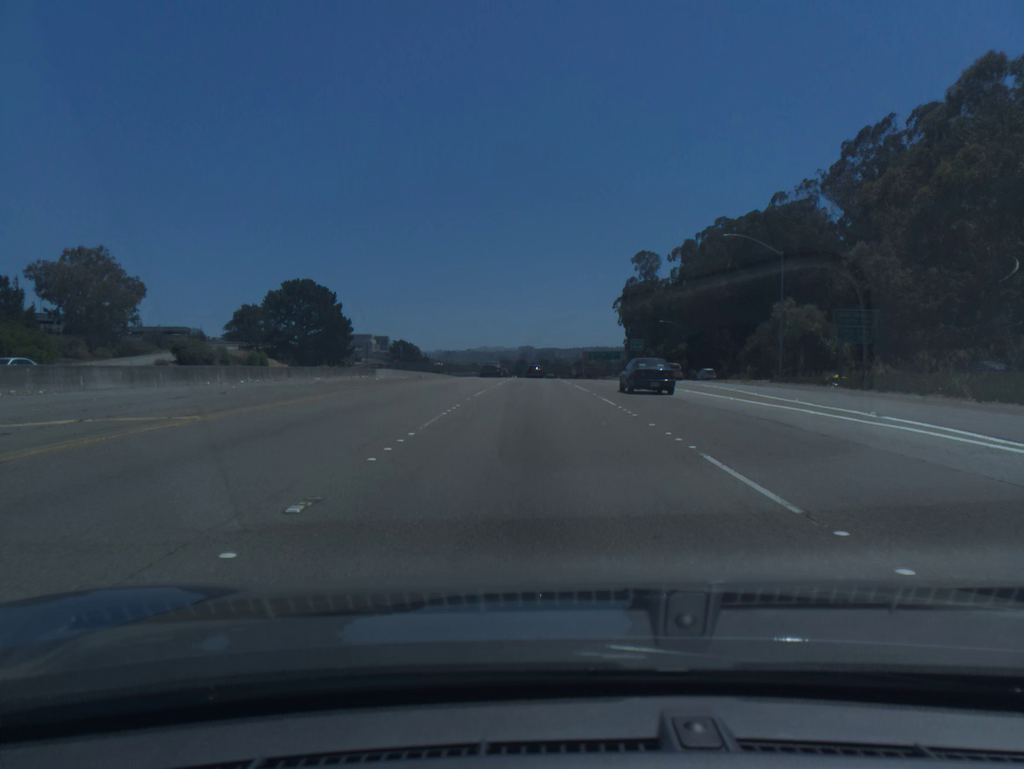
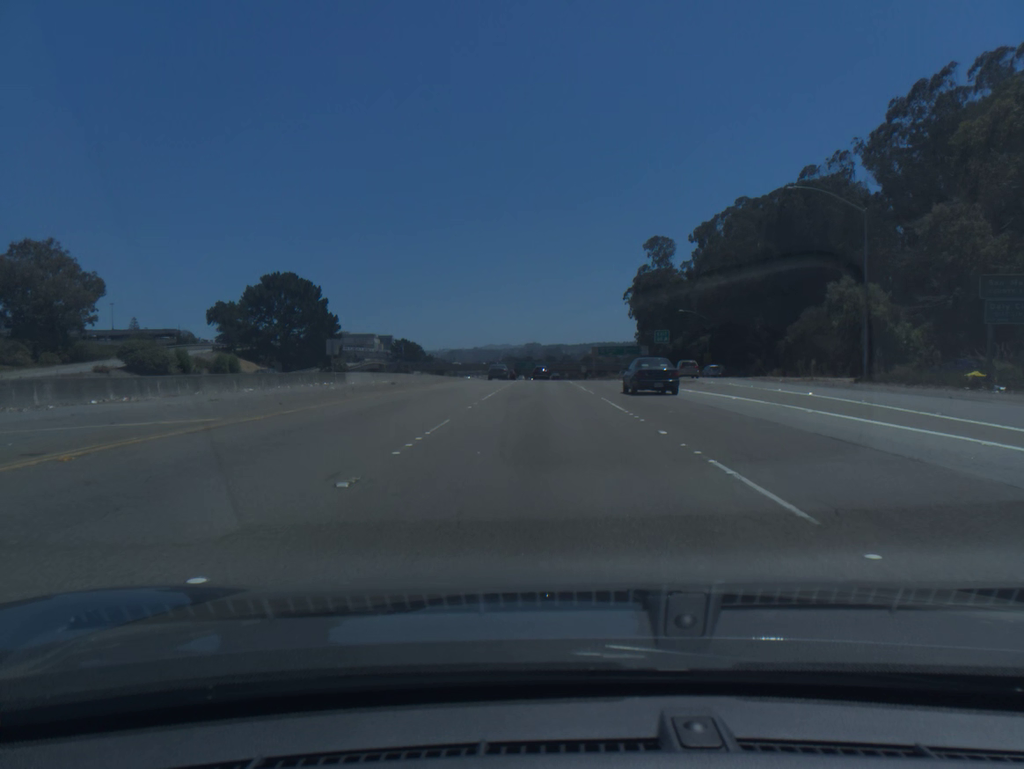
(0.0, +14.0) m; 0°
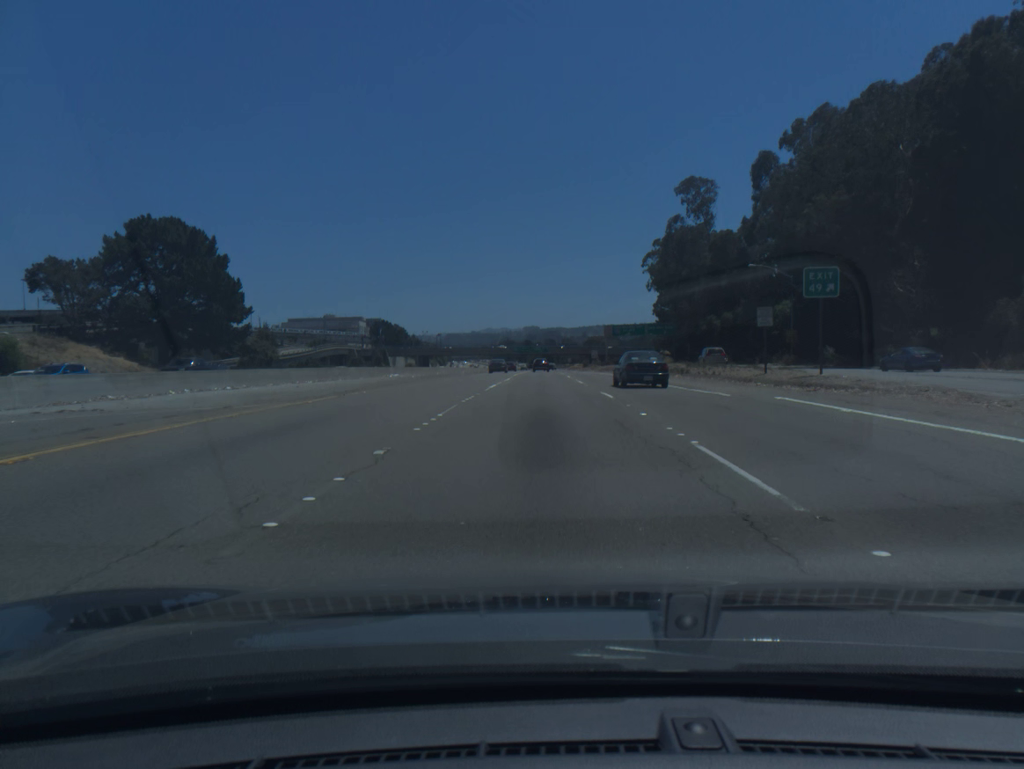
(-0.1, +42.3) m; 0°
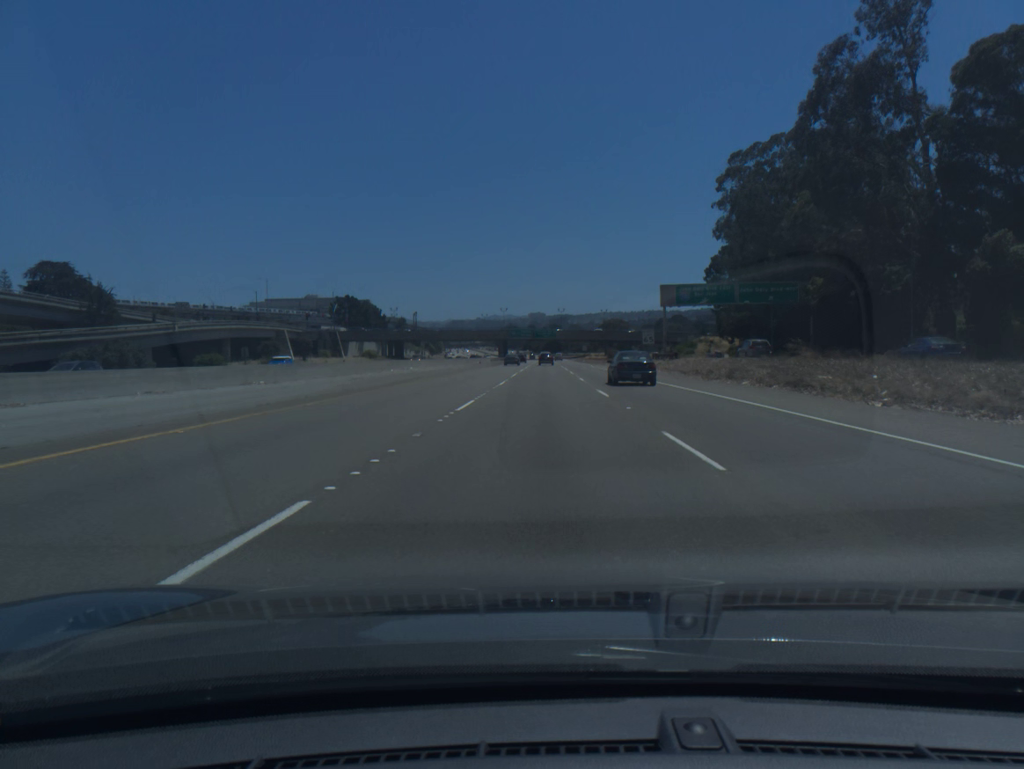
(-0.3, +71.1) m; -1°
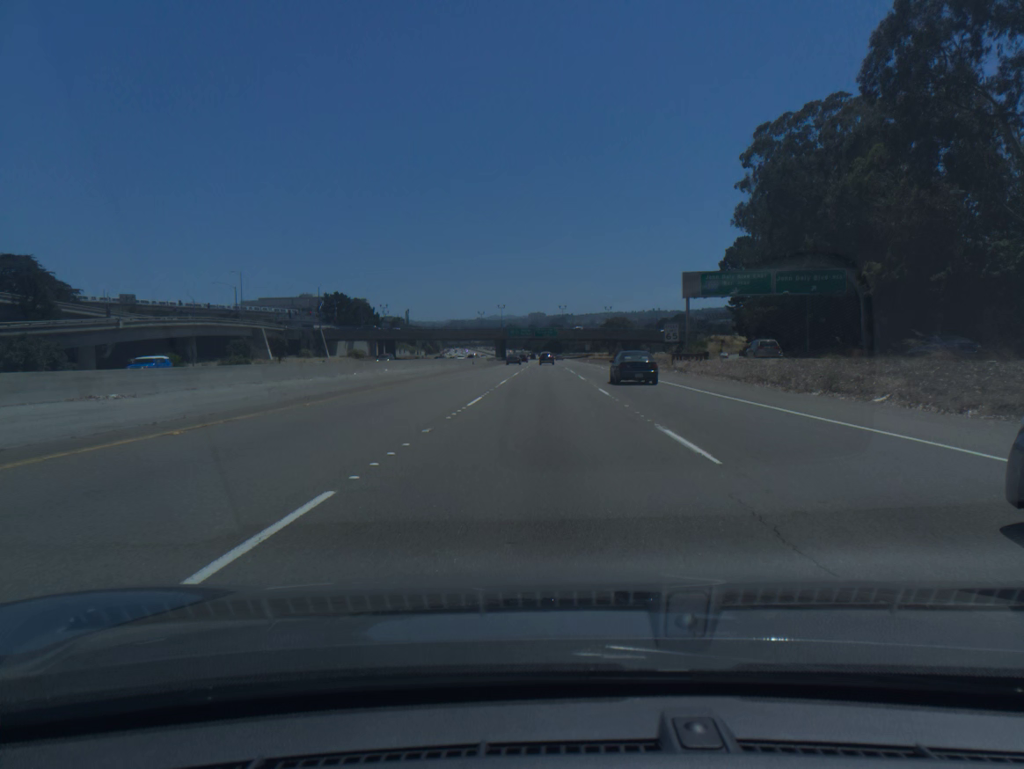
(0.0, +14.2) m; 0°
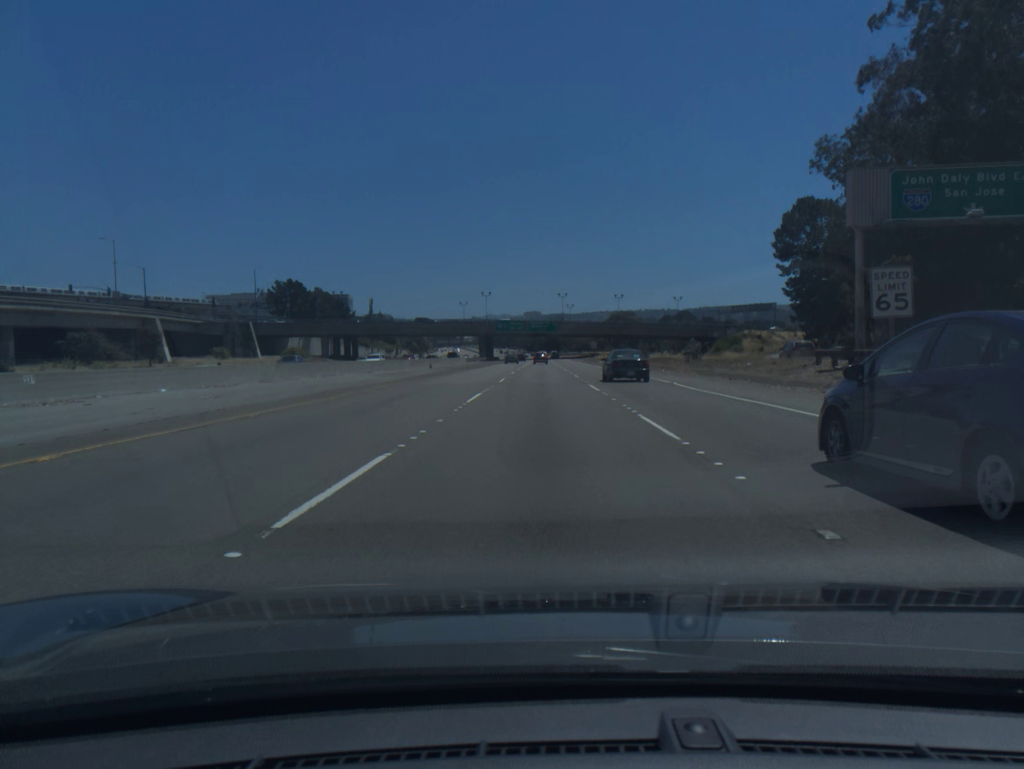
(+0.1, +42.4) m; 0°
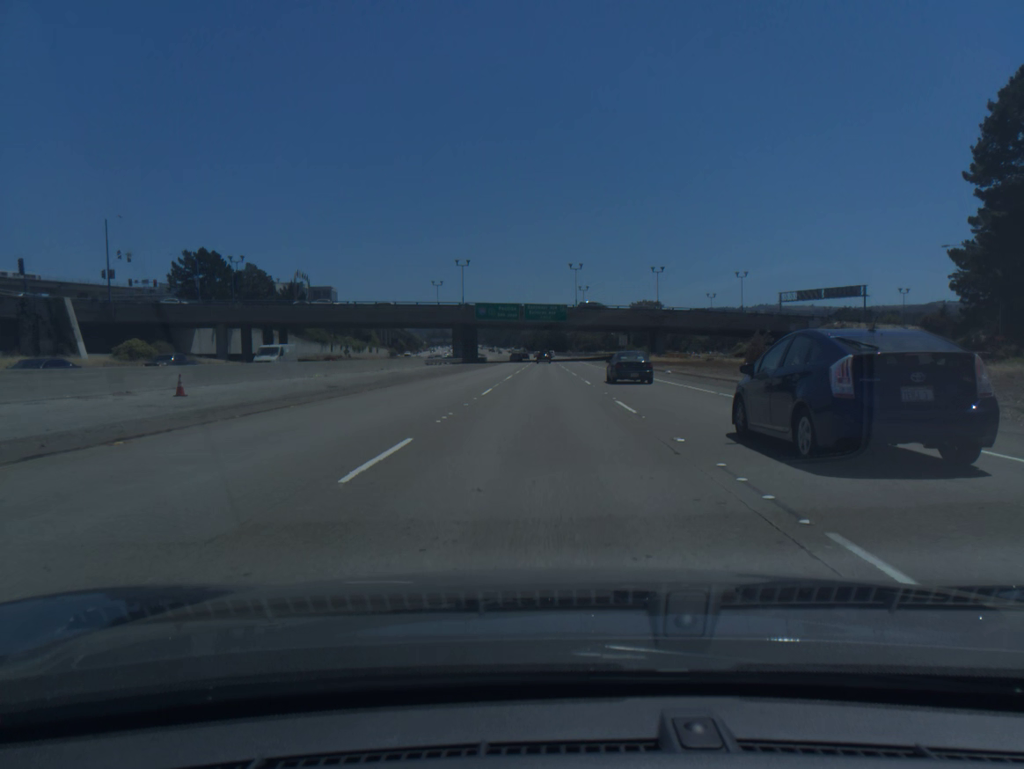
(-0.3, +56.4) m; 0°
